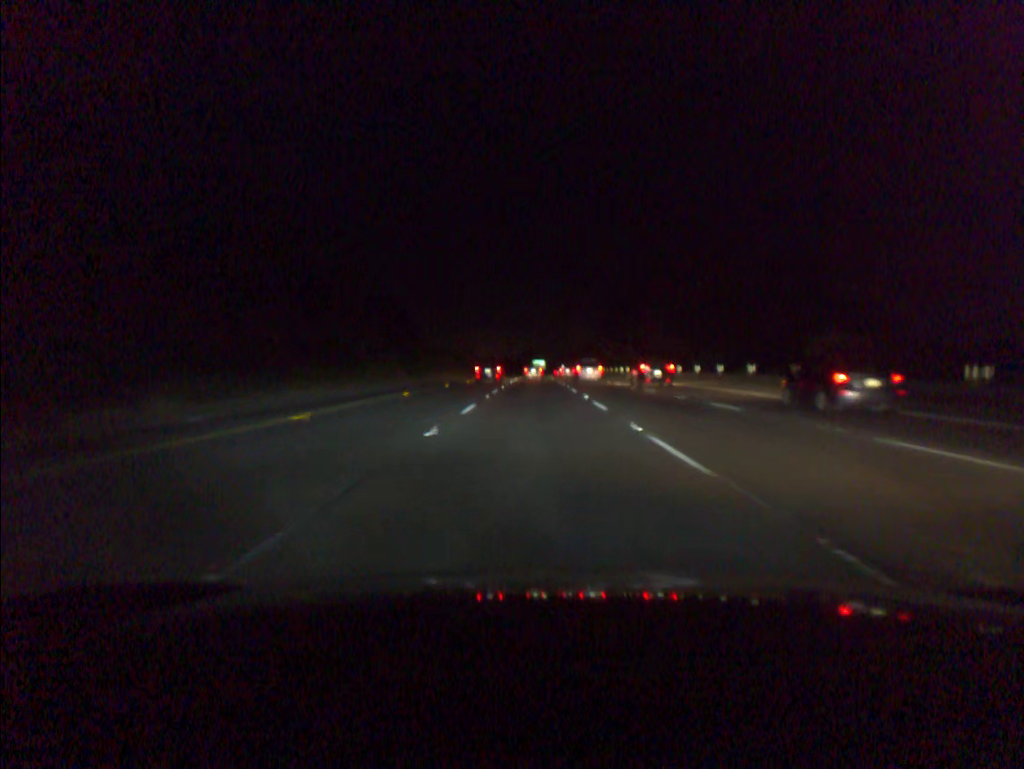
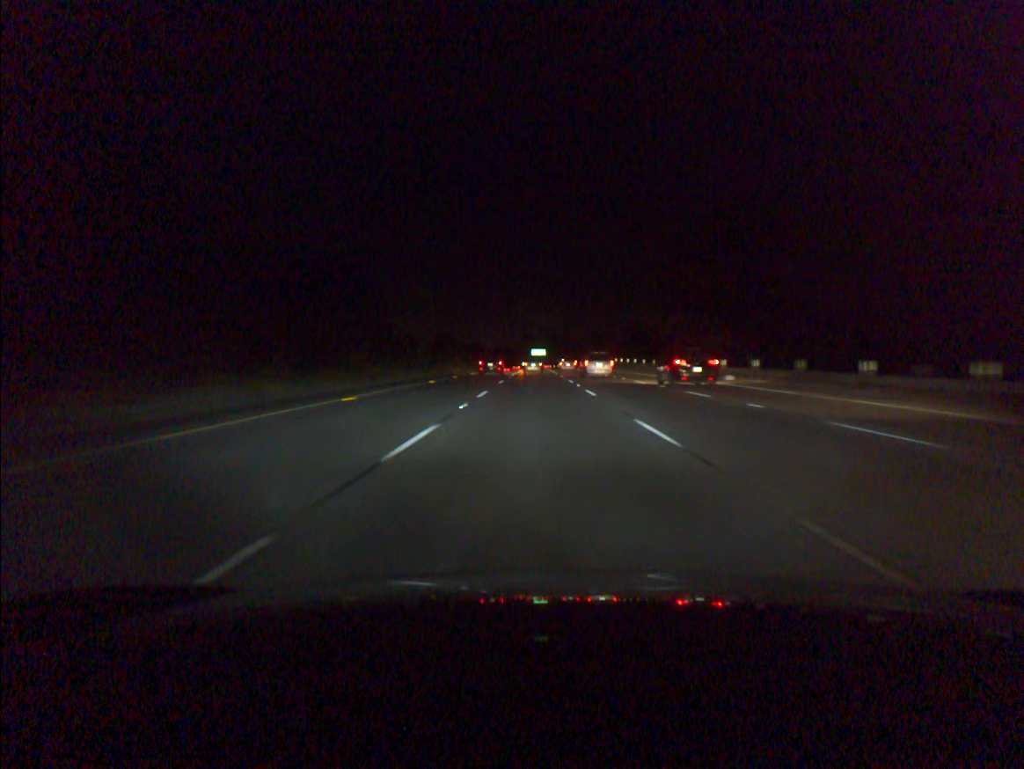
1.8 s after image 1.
(0.0, +53.8) m; 0°
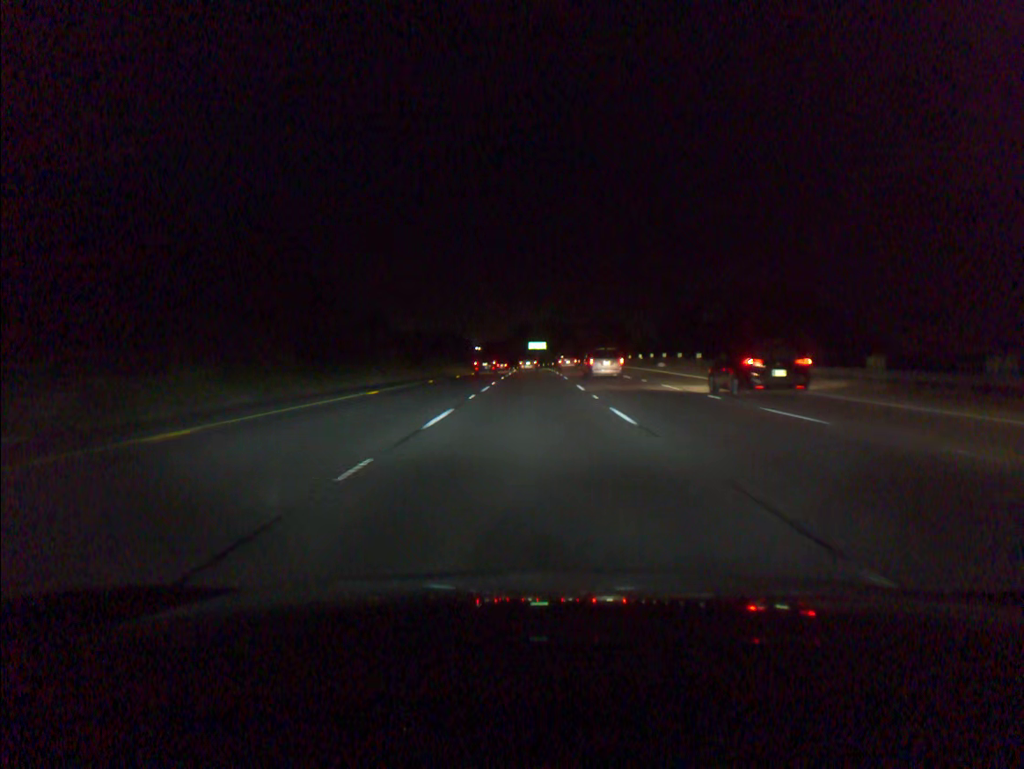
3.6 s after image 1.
(+0.1, +54.4) m; 0°
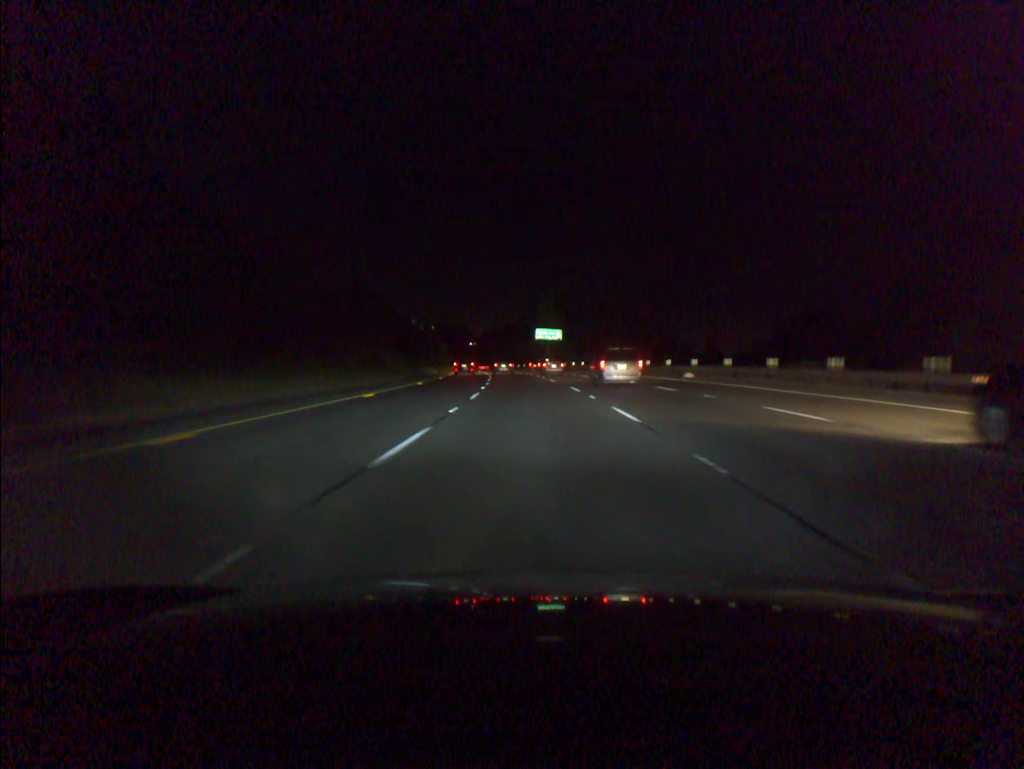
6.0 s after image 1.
(-0.3, +72.9) m; -1°
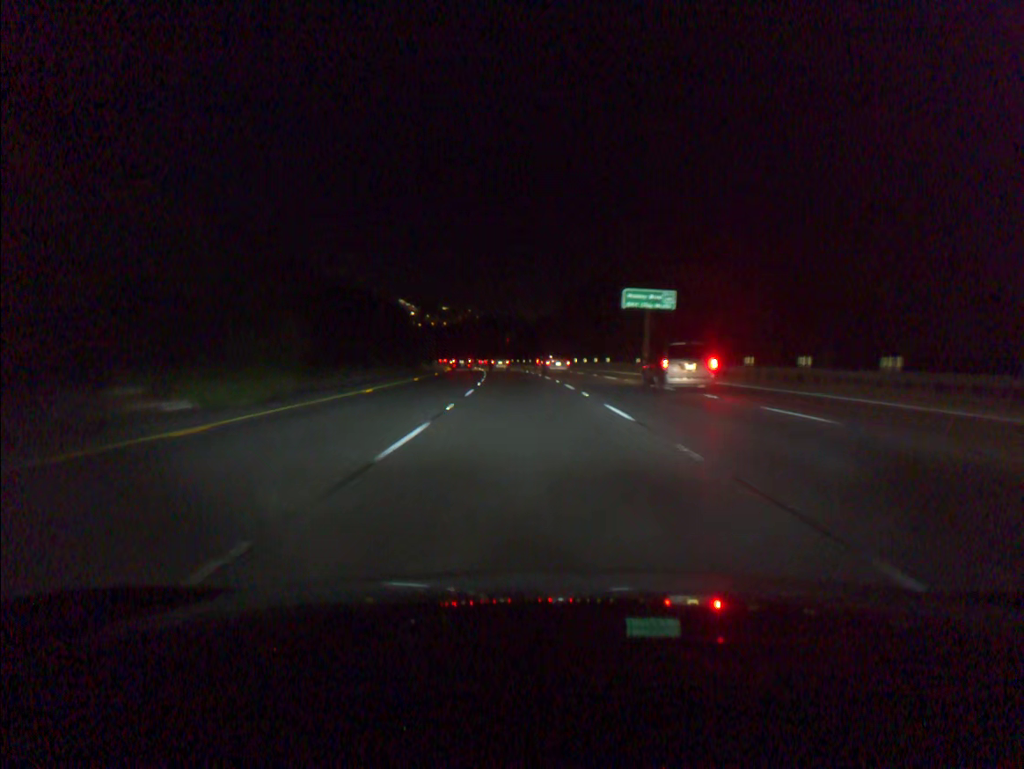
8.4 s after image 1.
(-2.3, +72.7) m; -4°
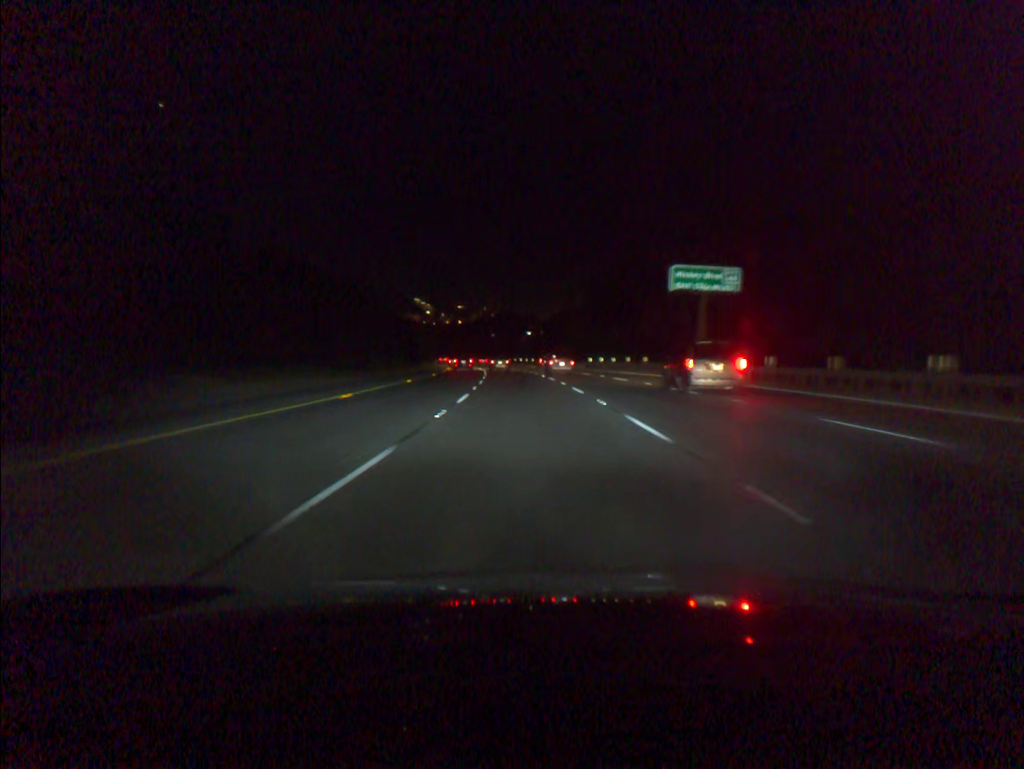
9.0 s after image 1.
(-0.2, +18.2) m; -1°
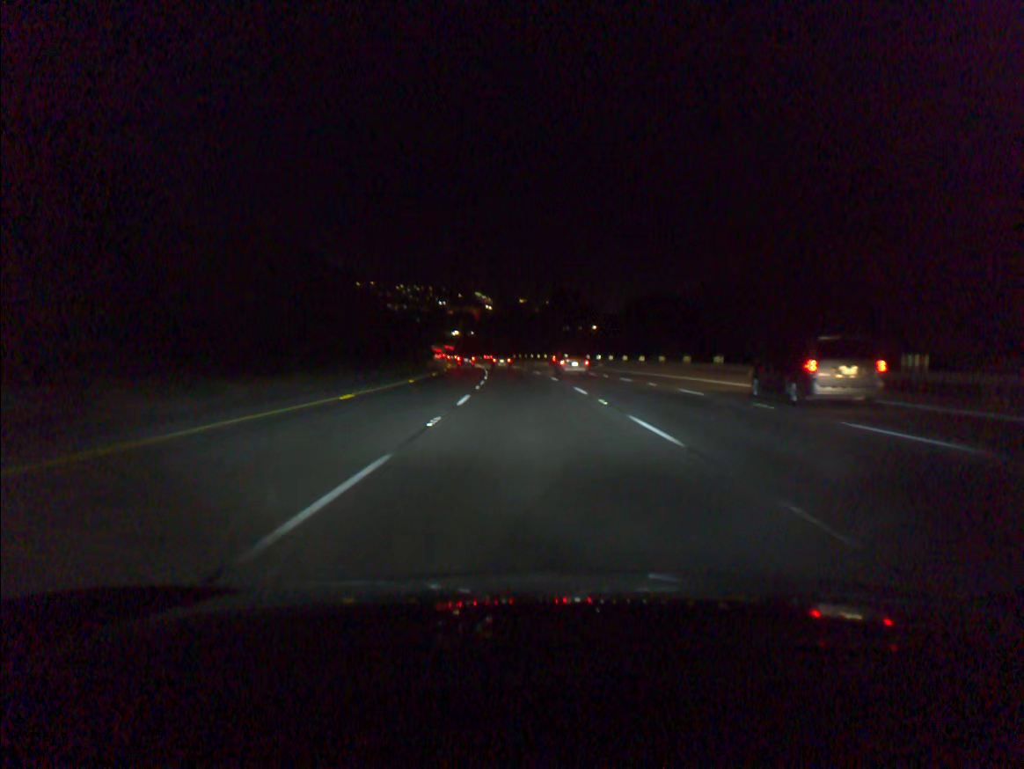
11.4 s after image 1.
(-3.0, +73.3) m; -5°
